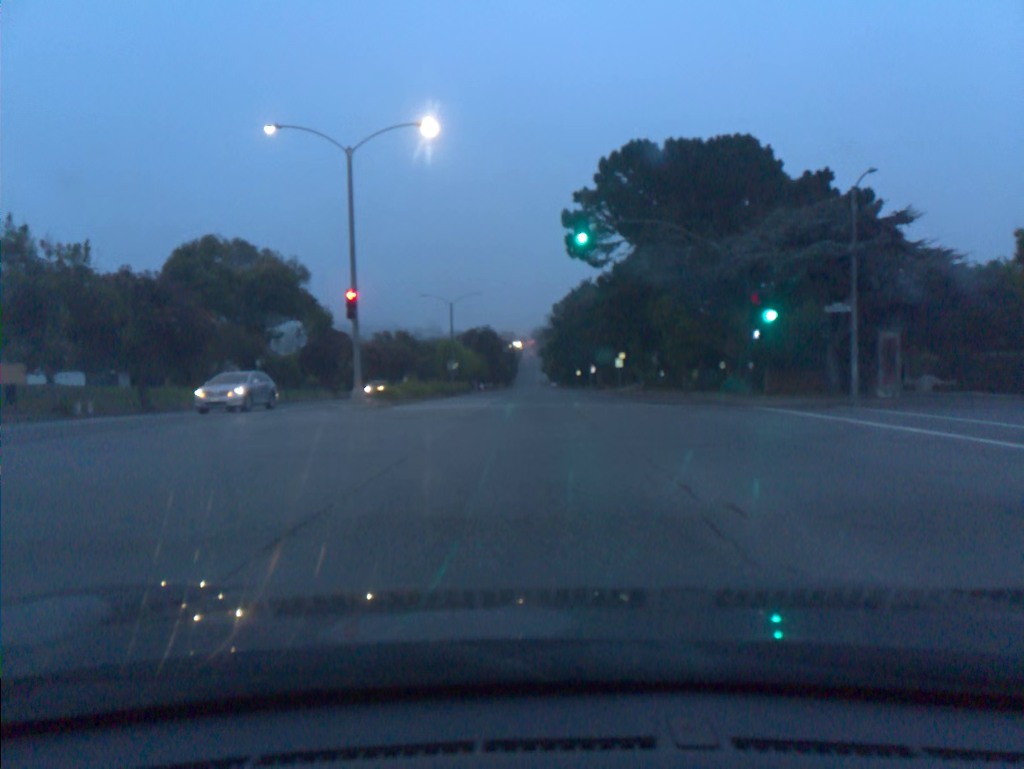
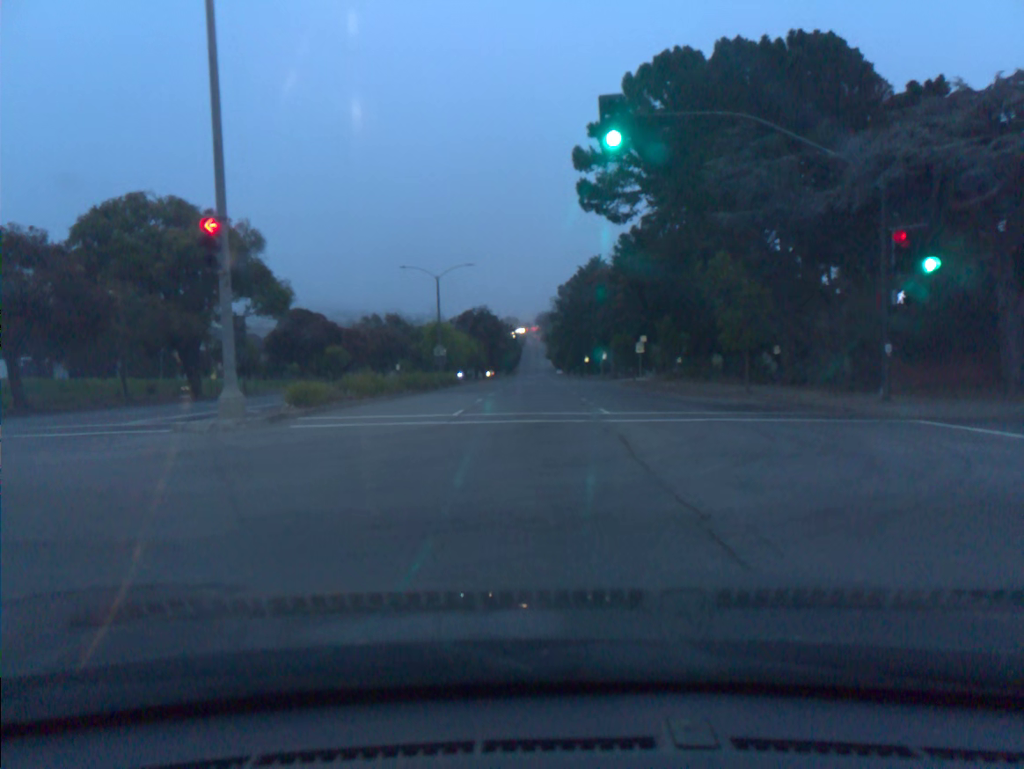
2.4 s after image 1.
(-0.3, +11.5) m; -2°
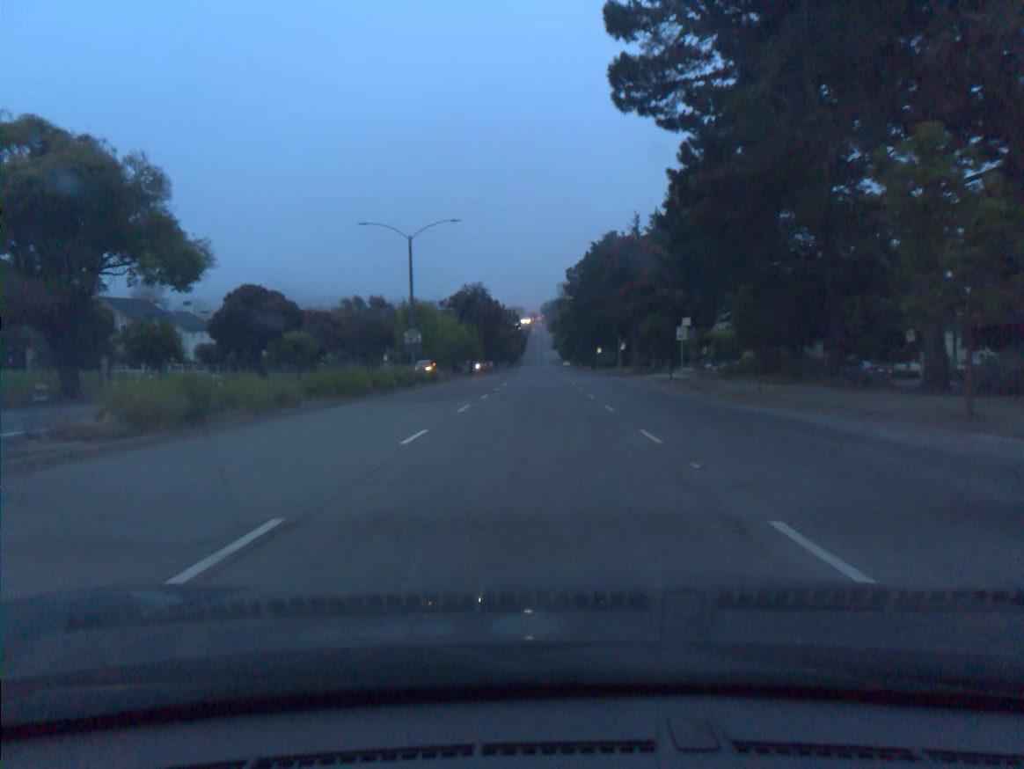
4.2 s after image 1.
(0.0, +15.1) m; 0°
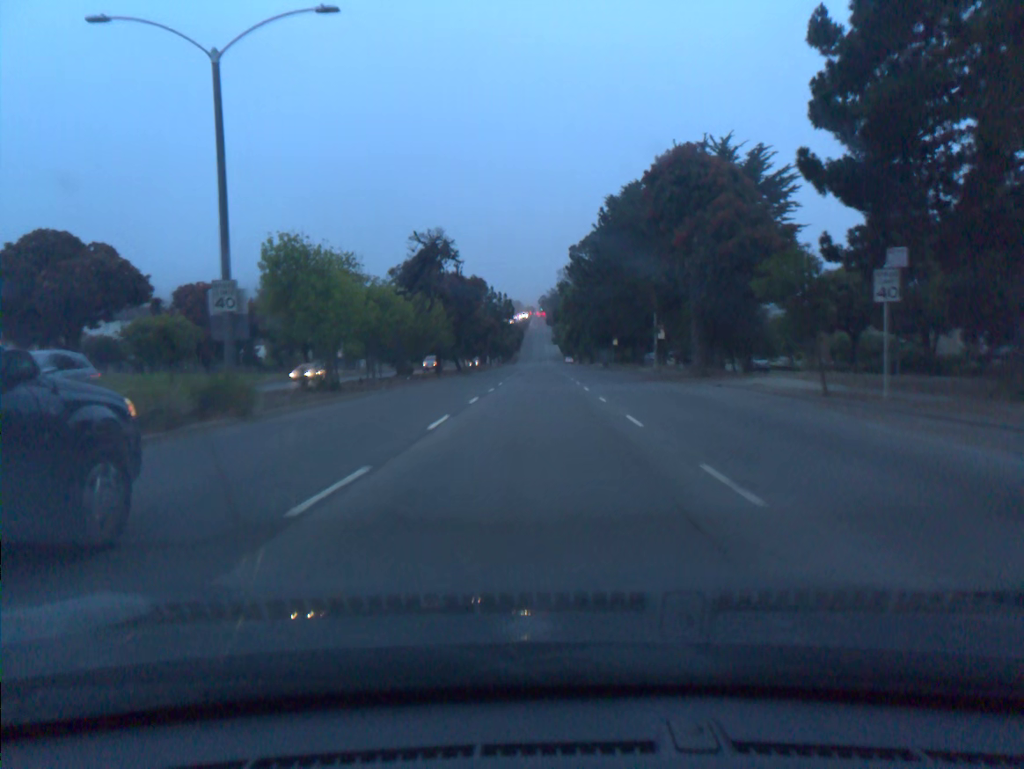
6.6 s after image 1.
(0.0, +26.6) m; 0°
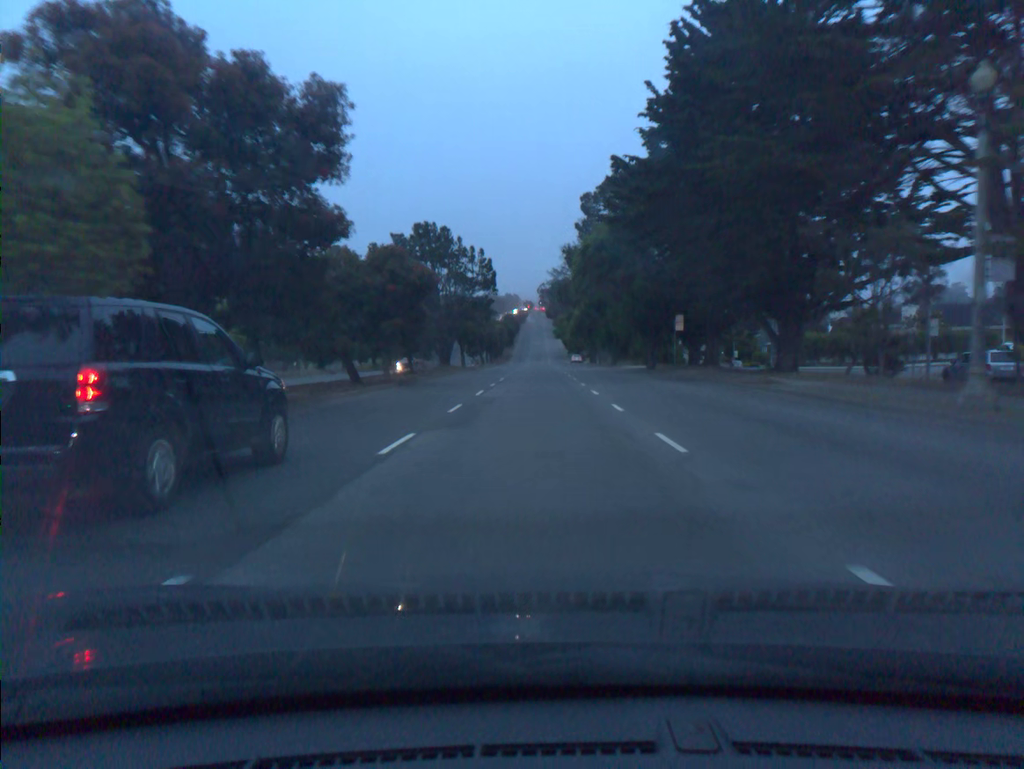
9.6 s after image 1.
(0.0, +40.9) m; 0°
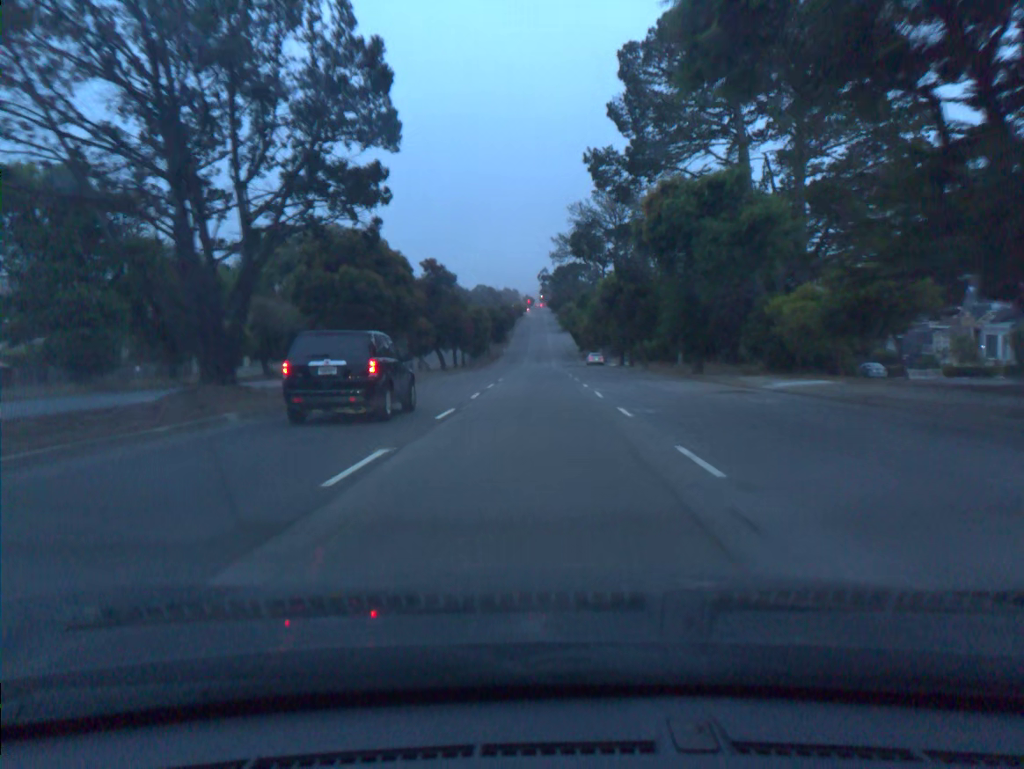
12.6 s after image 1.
(-0.1, +45.6) m; 0°
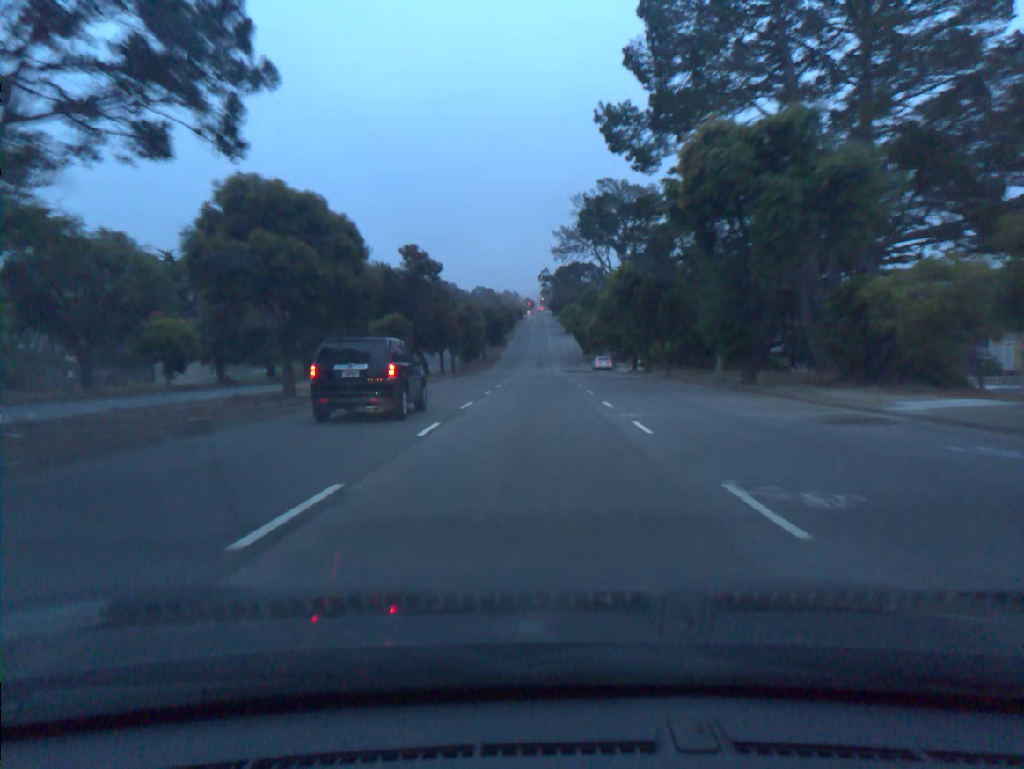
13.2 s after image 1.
(0.0, +9.7) m; 0°
